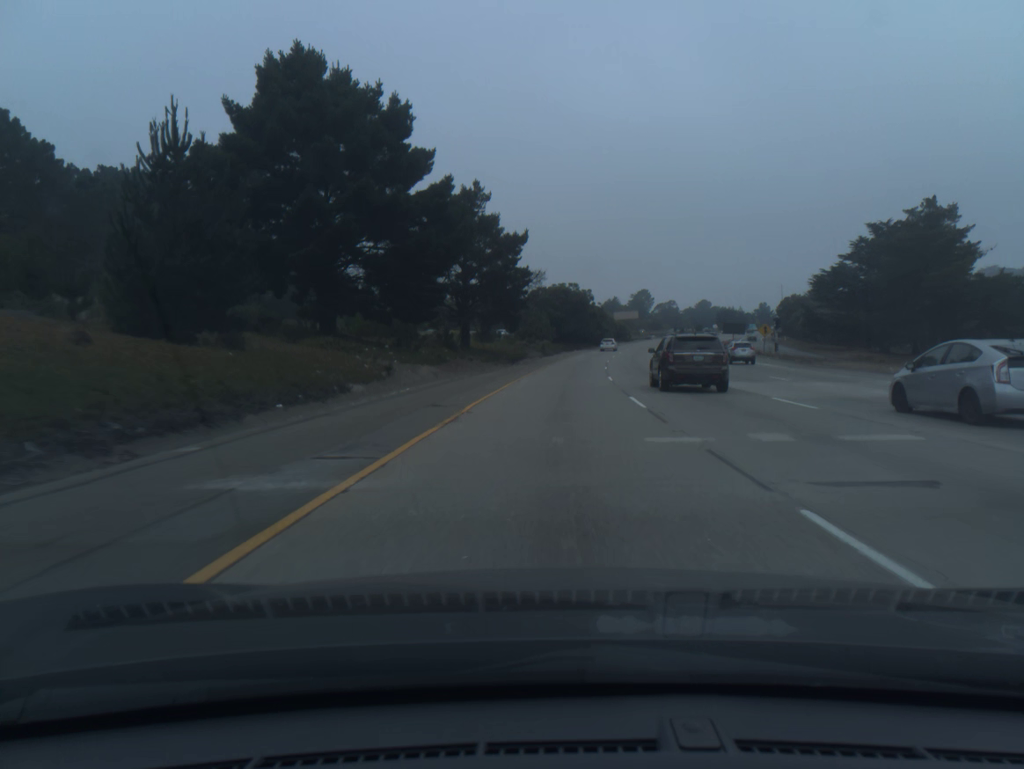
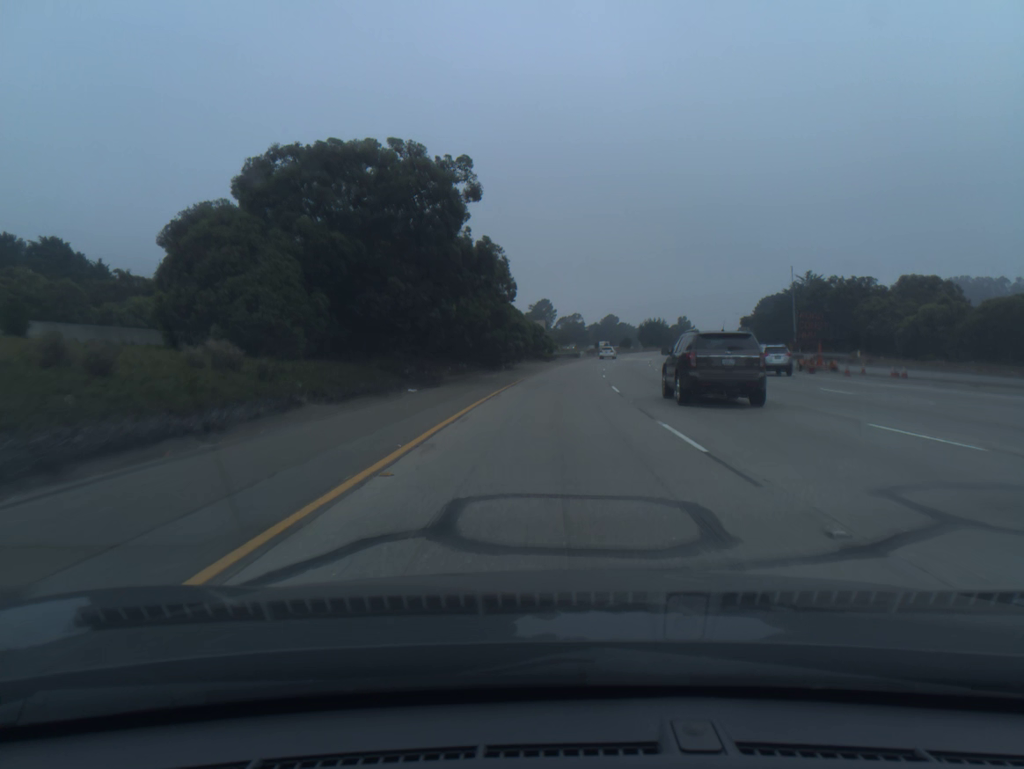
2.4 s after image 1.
(+5.4, +80.0) m; +8°
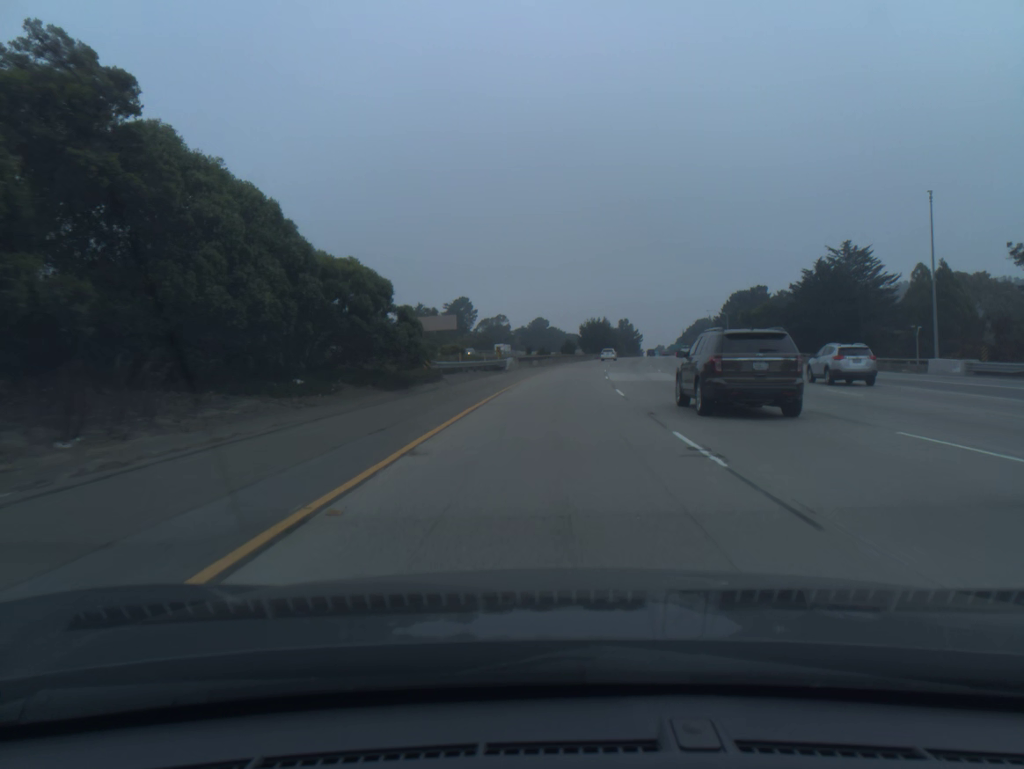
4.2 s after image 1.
(+2.9, +59.7) m; +6°
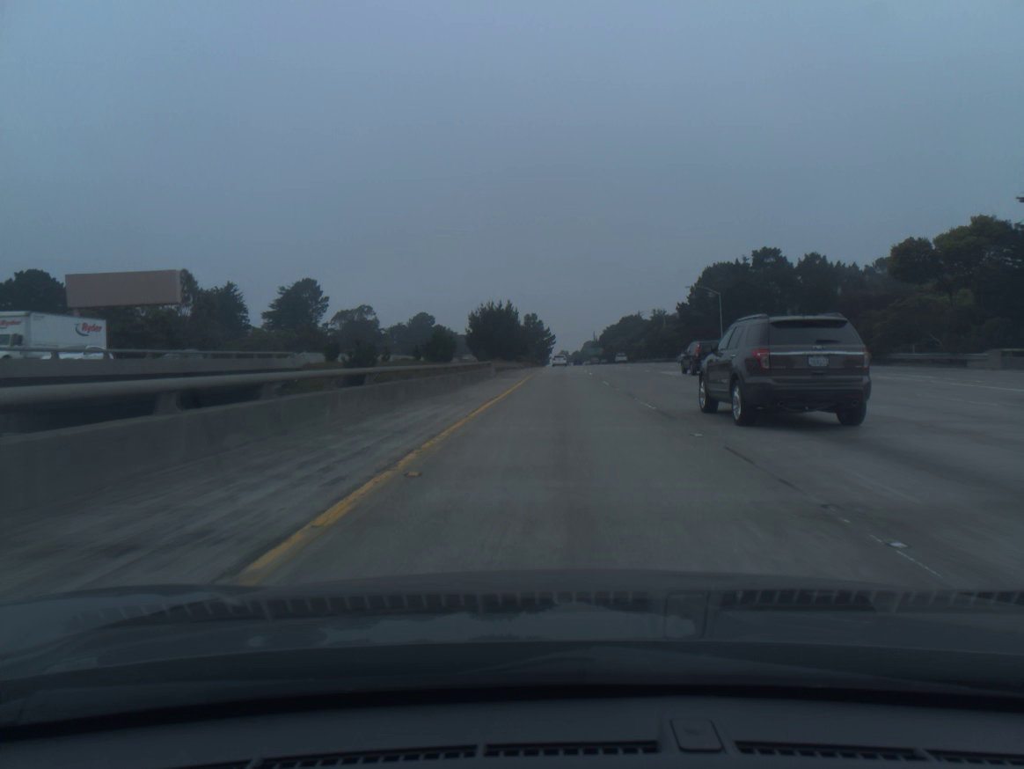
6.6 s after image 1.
(+5.1, +79.4) m; +7°
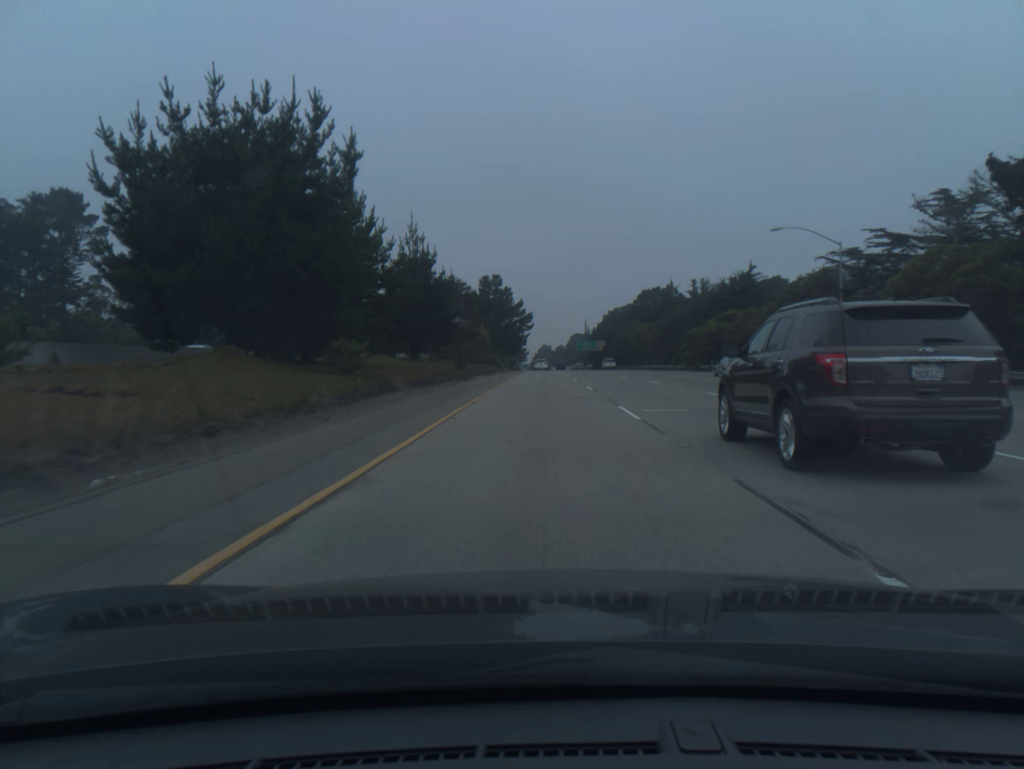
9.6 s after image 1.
(+2.9, +100.5) m; +2°
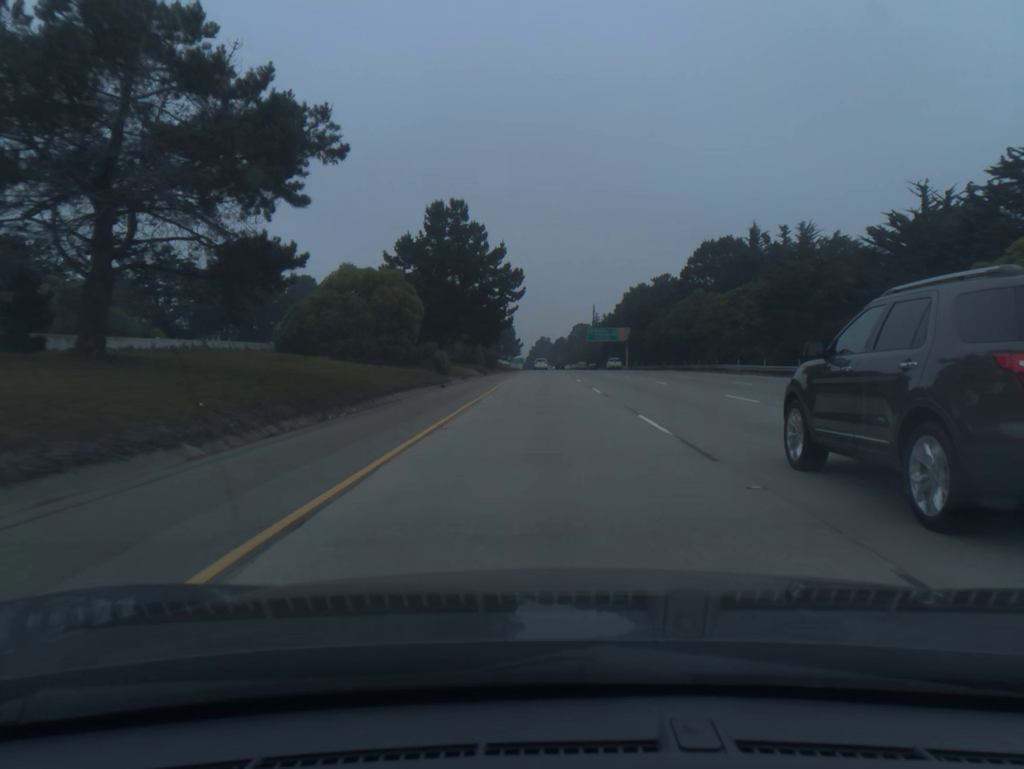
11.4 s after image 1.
(0.0, +60.8) m; 0°
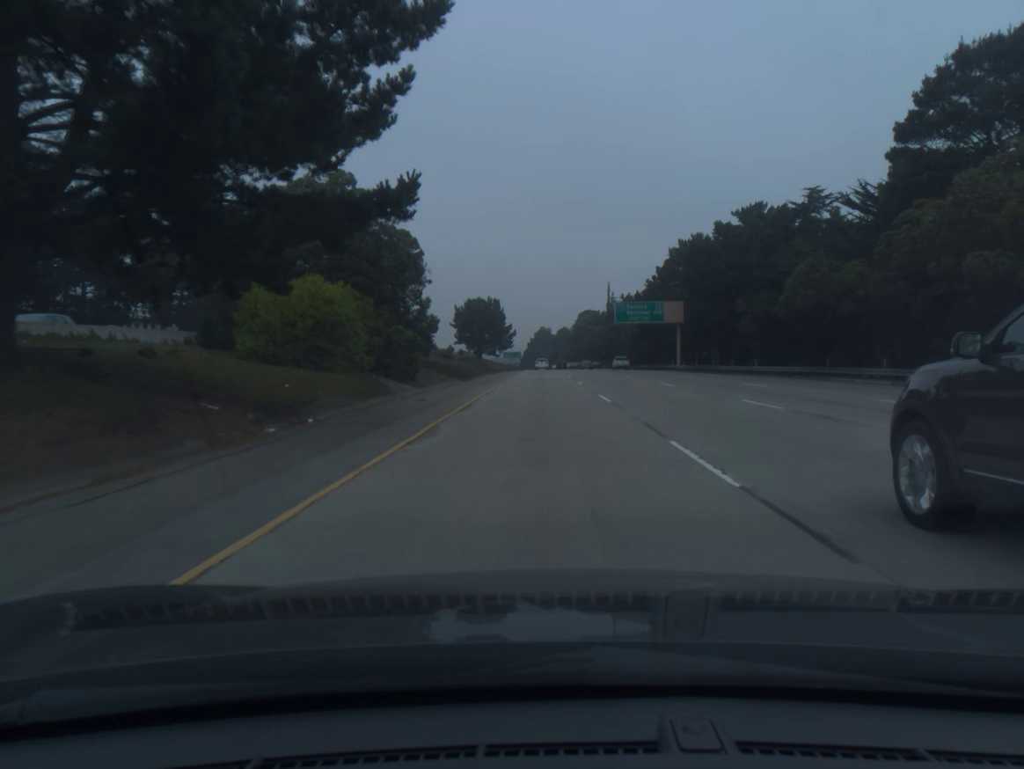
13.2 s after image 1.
(+0.1, +61.0) m; 0°
